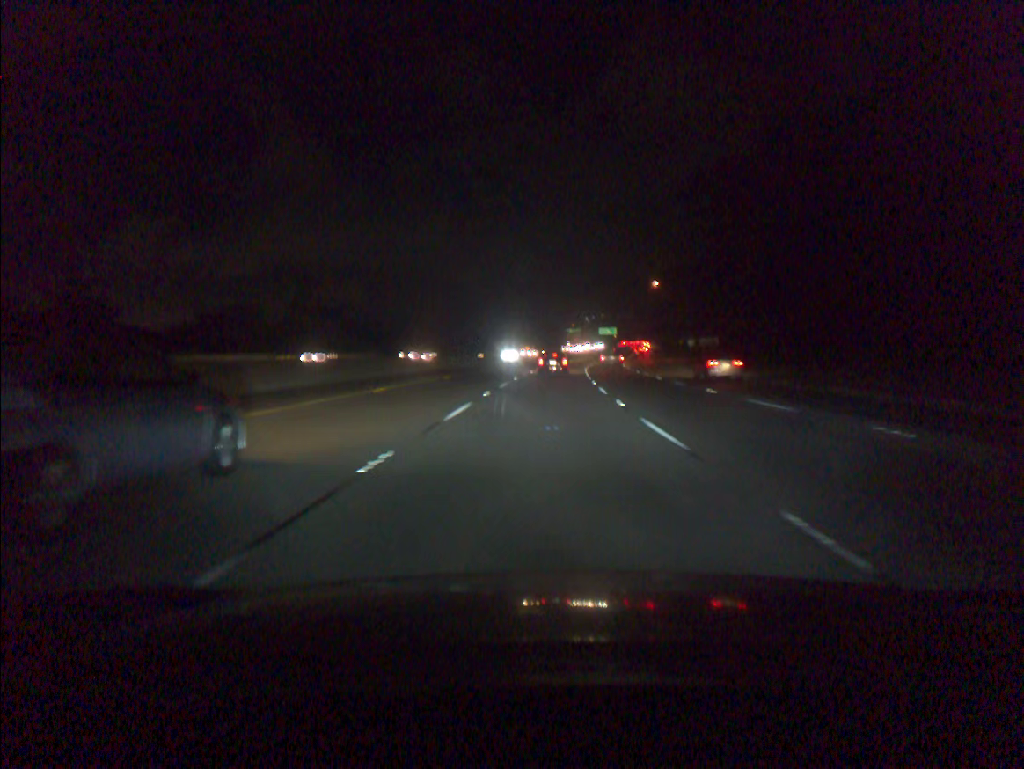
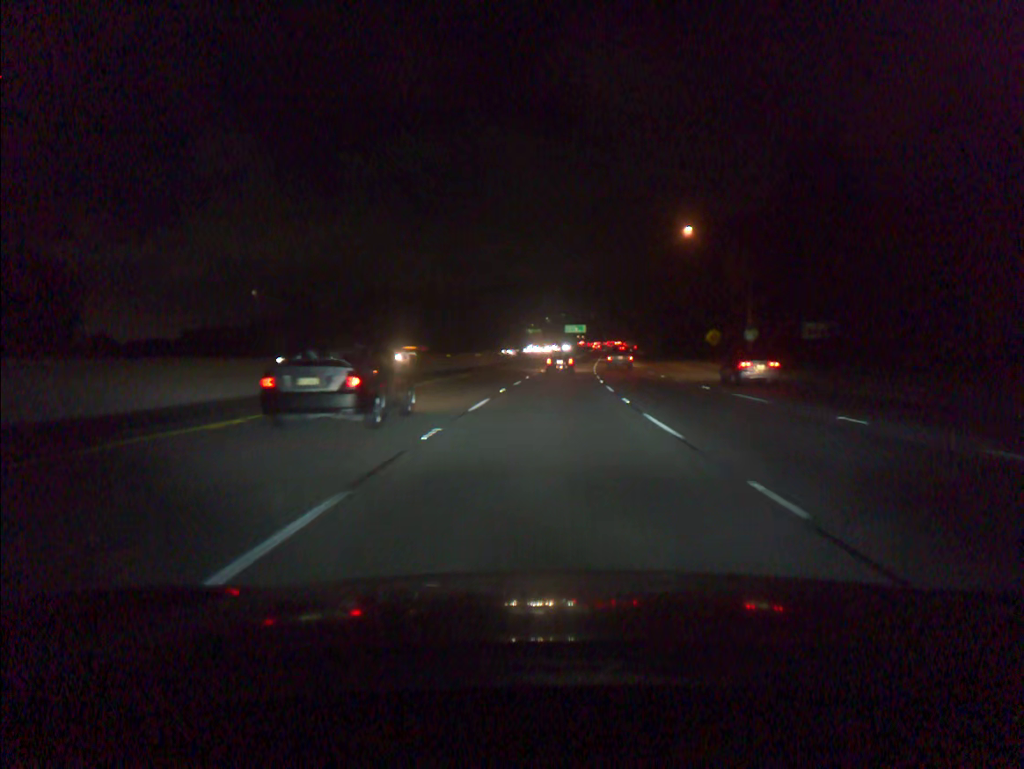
(+1.3, +55.5) m; +3°
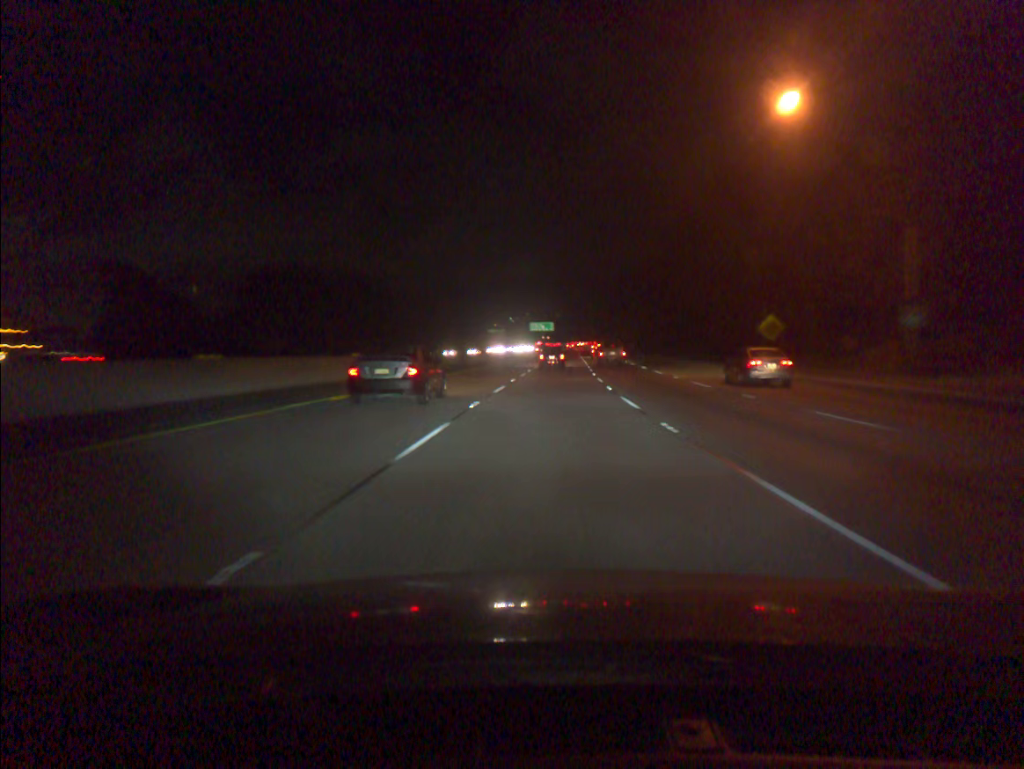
(+0.8, +37.0) m; +3°
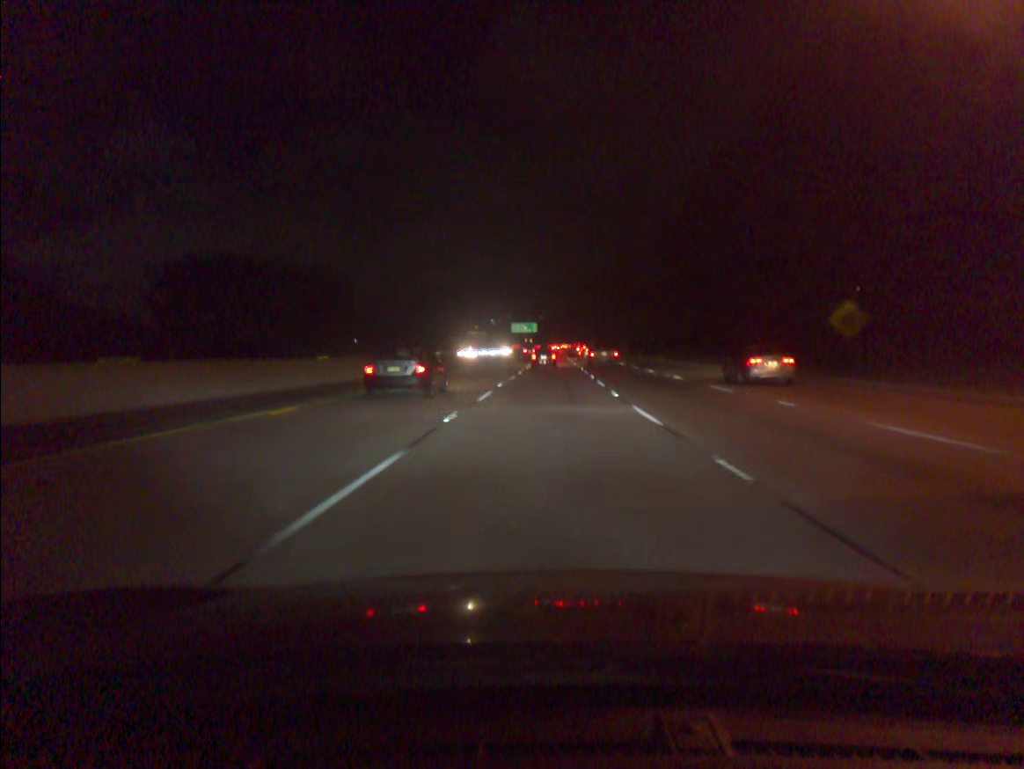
(+0.2, +18.5) m; +1°
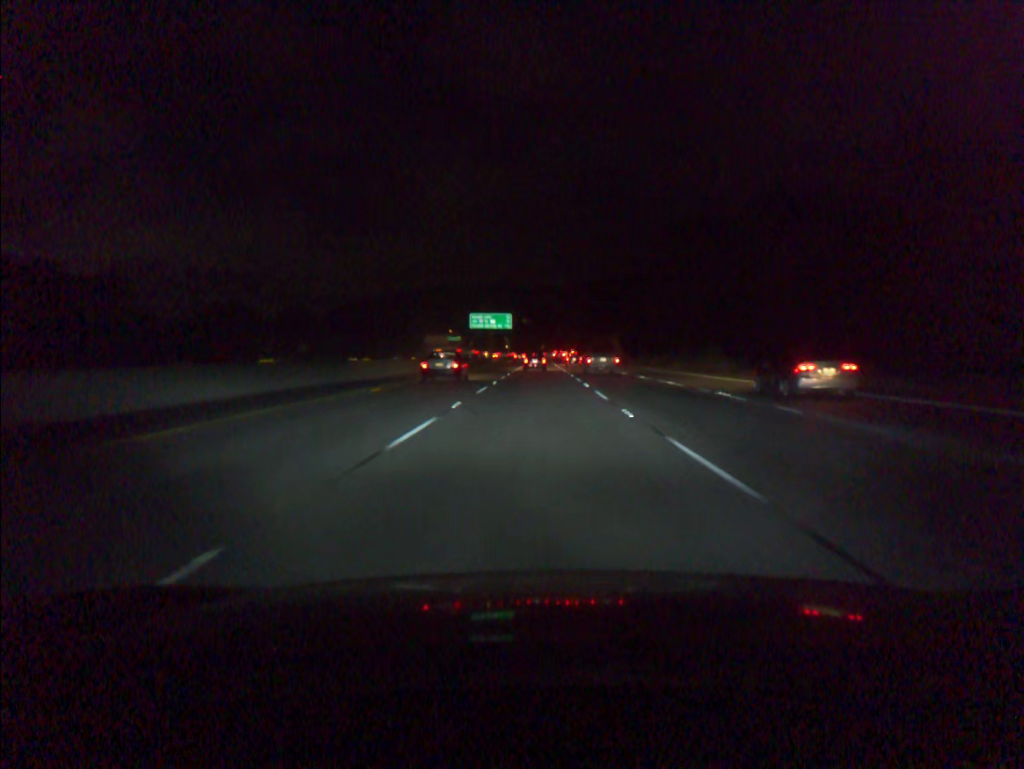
(+1.8, +92.1) m; +1°
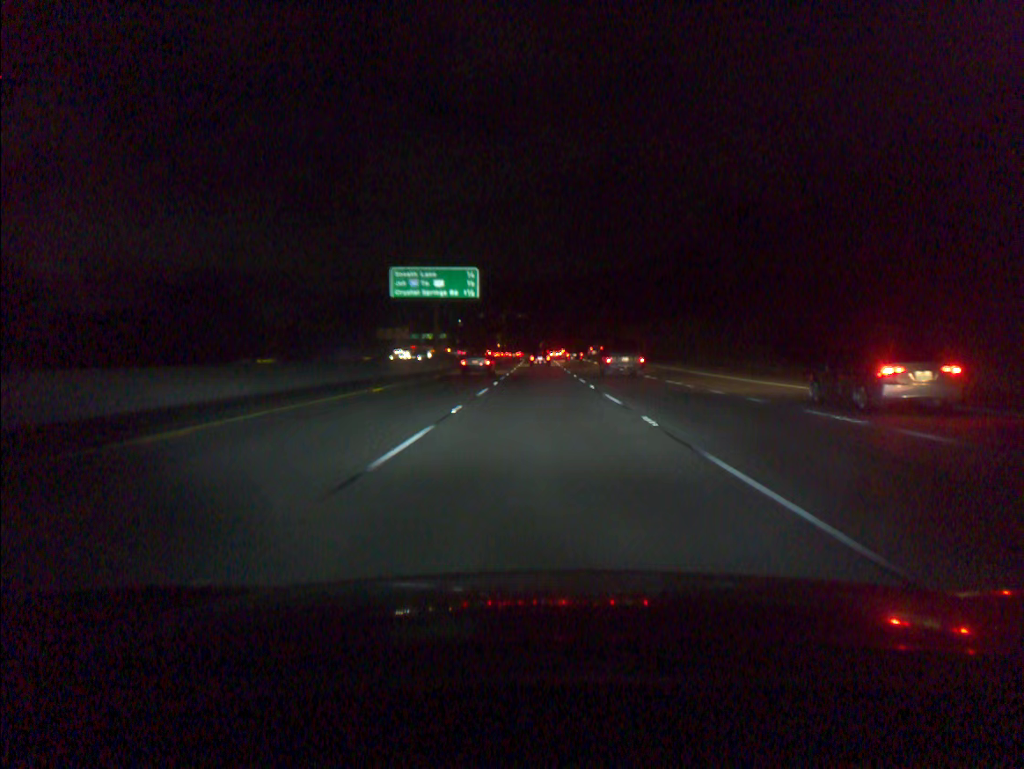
(-0.1, +73.1) m; 0°
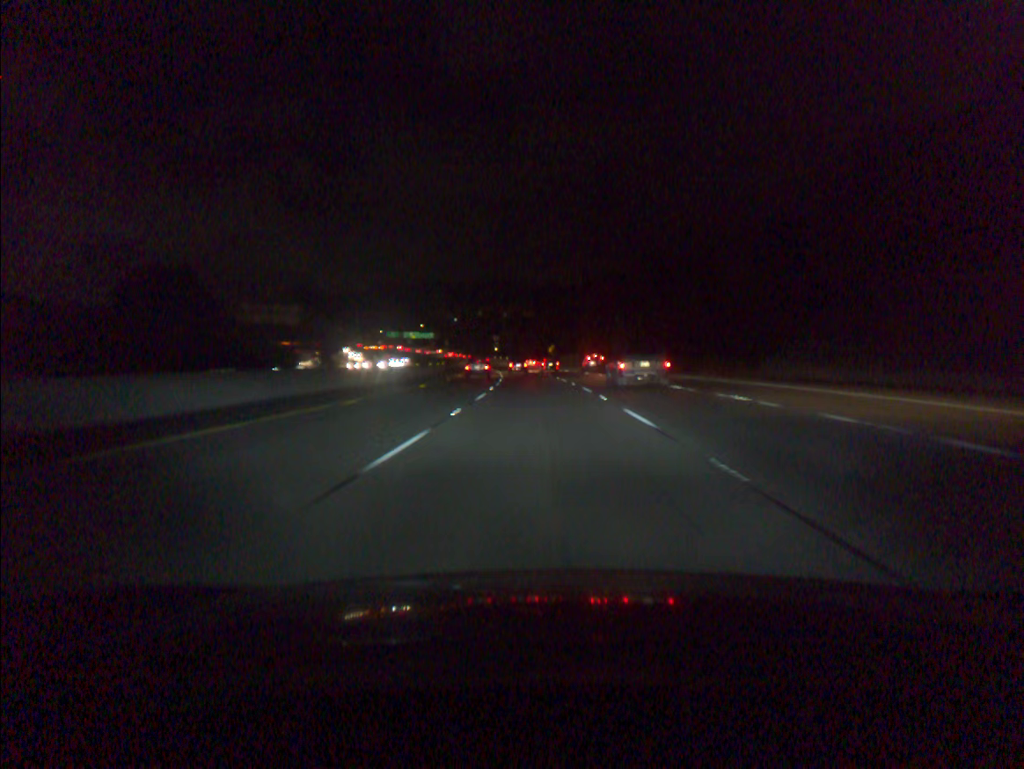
(-0.1, +90.9) m; -1°
